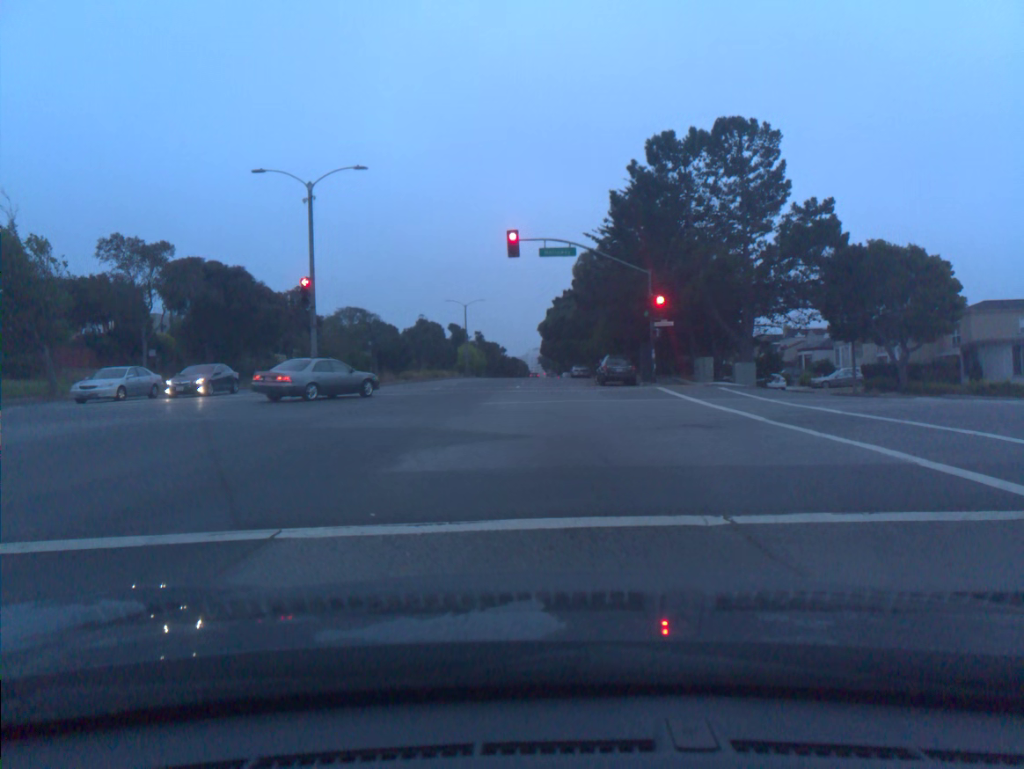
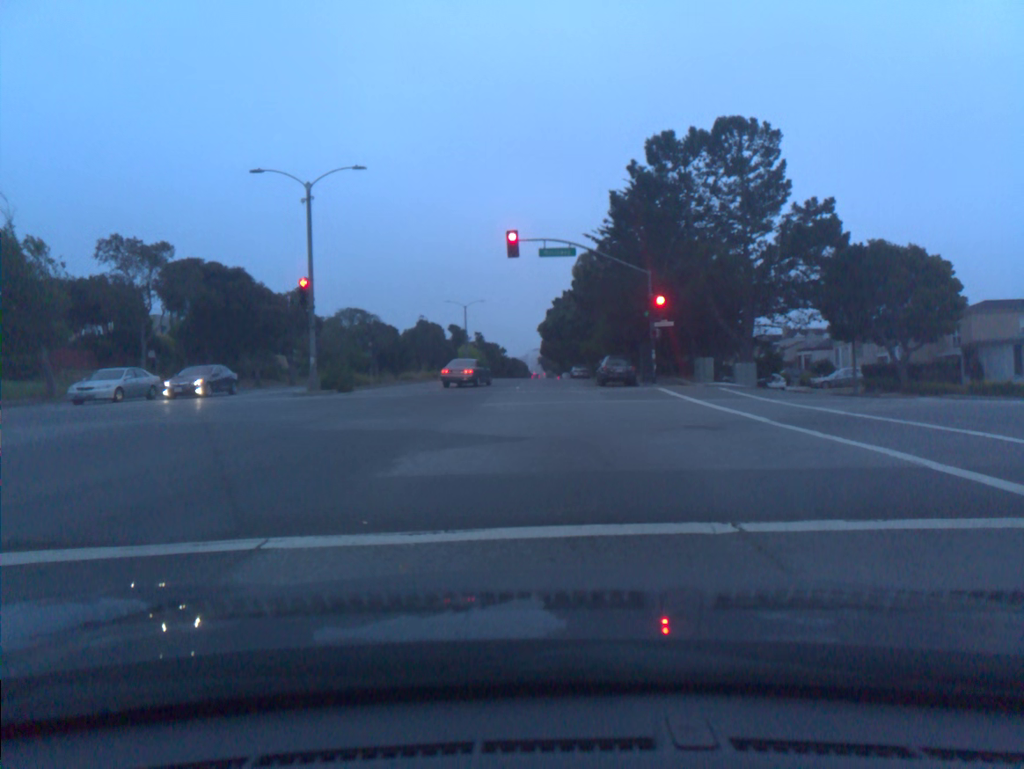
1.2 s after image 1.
(0.0, +0.3) m; 0°
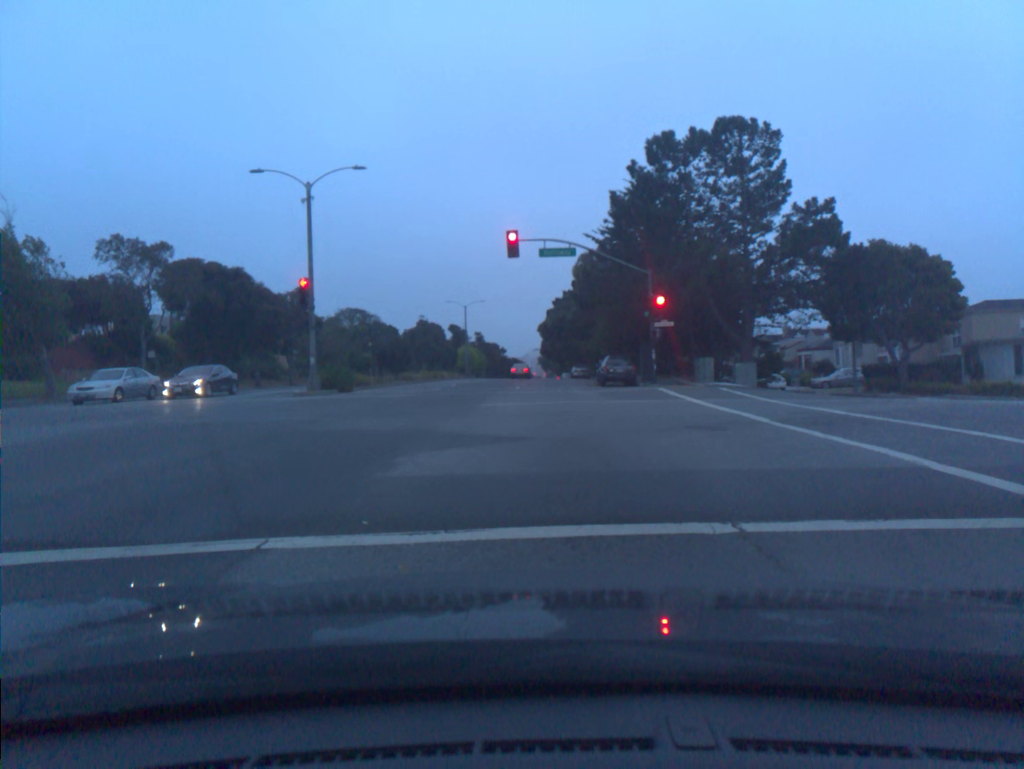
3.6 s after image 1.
(0.0, 0.0) m; 0°
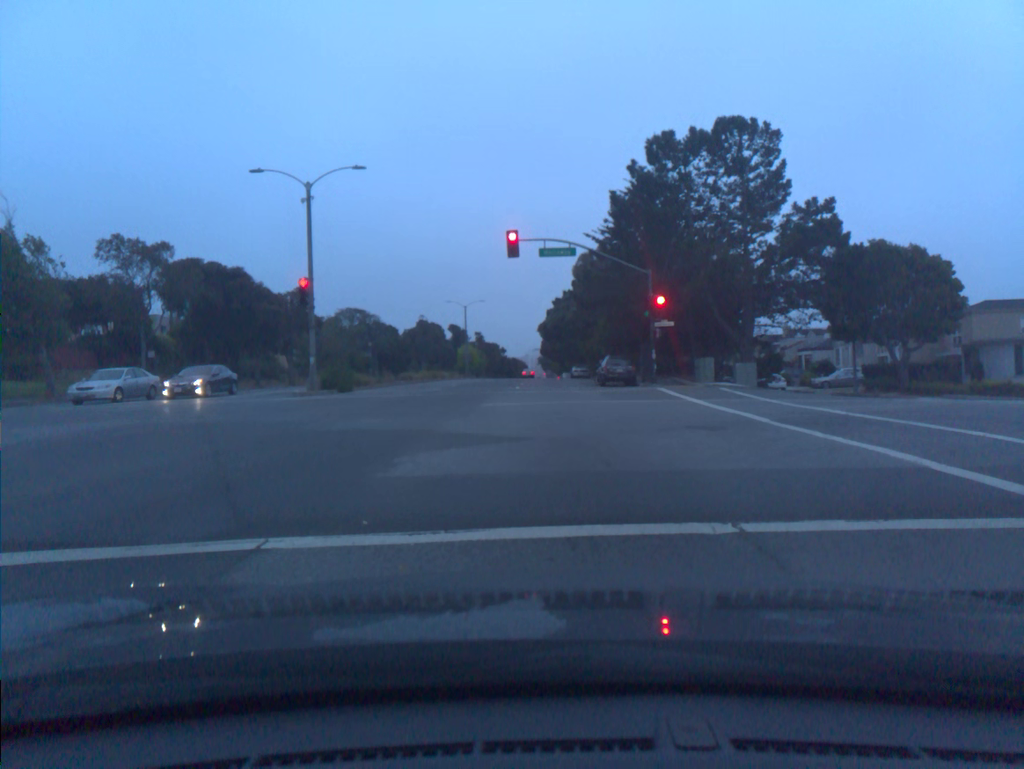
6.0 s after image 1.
(0.0, 0.0) m; 0°
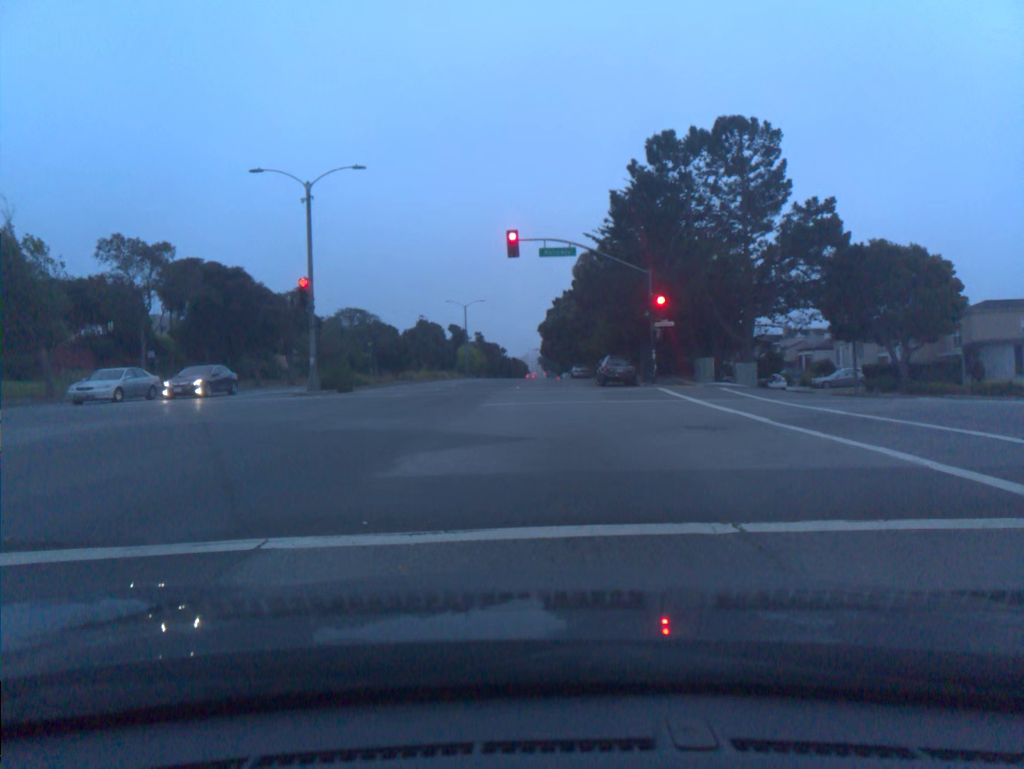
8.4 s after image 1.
(0.0, 0.0) m; 0°
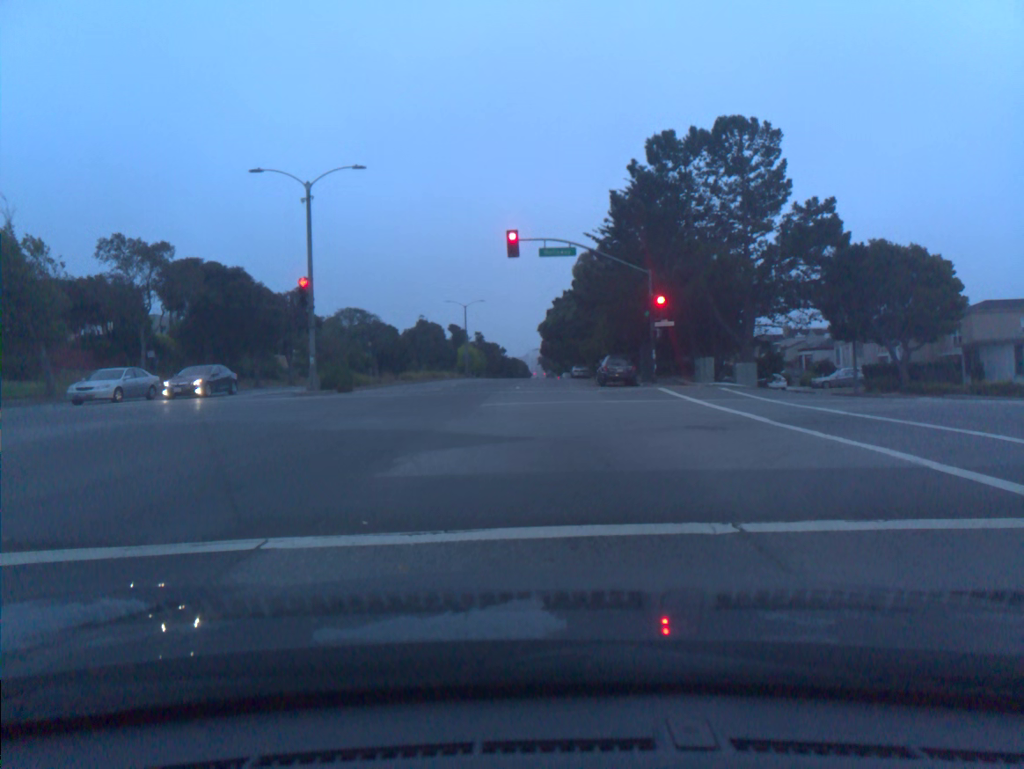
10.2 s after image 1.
(0.0, 0.0) m; 0°
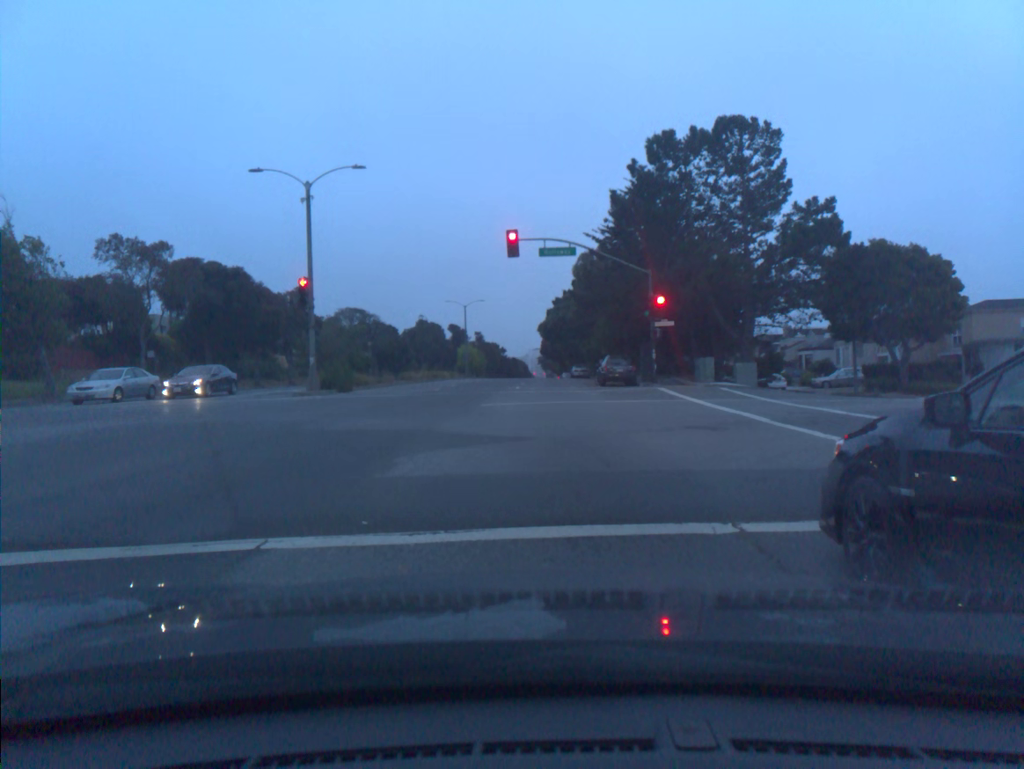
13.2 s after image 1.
(0.0, 0.0) m; -1°
